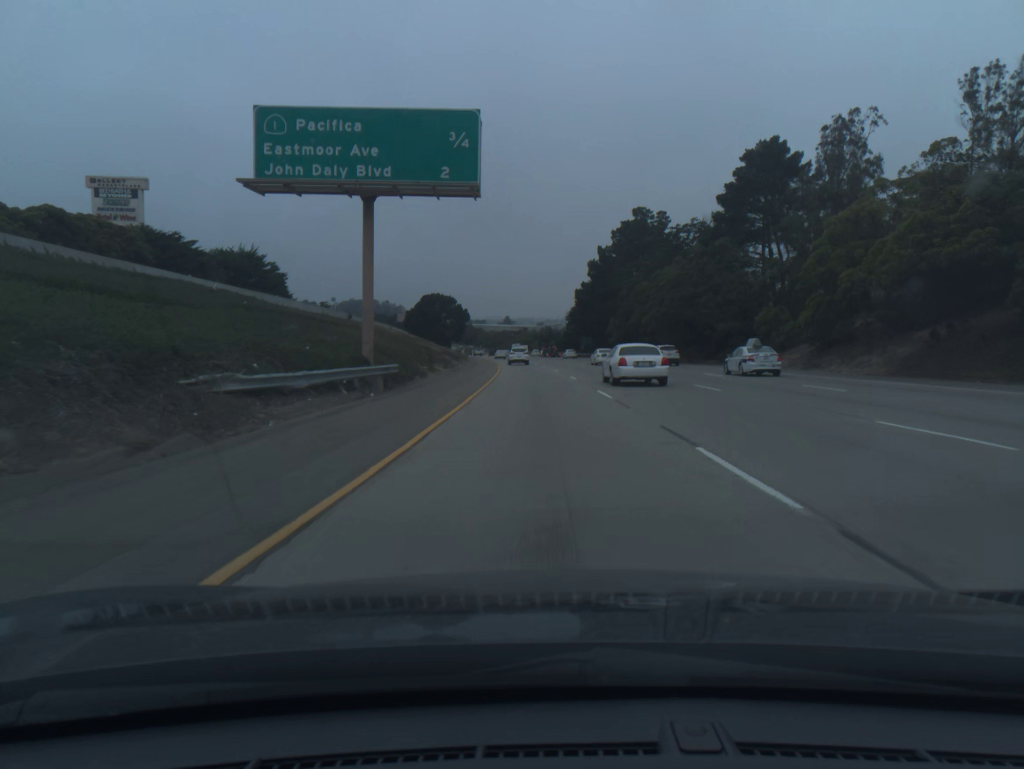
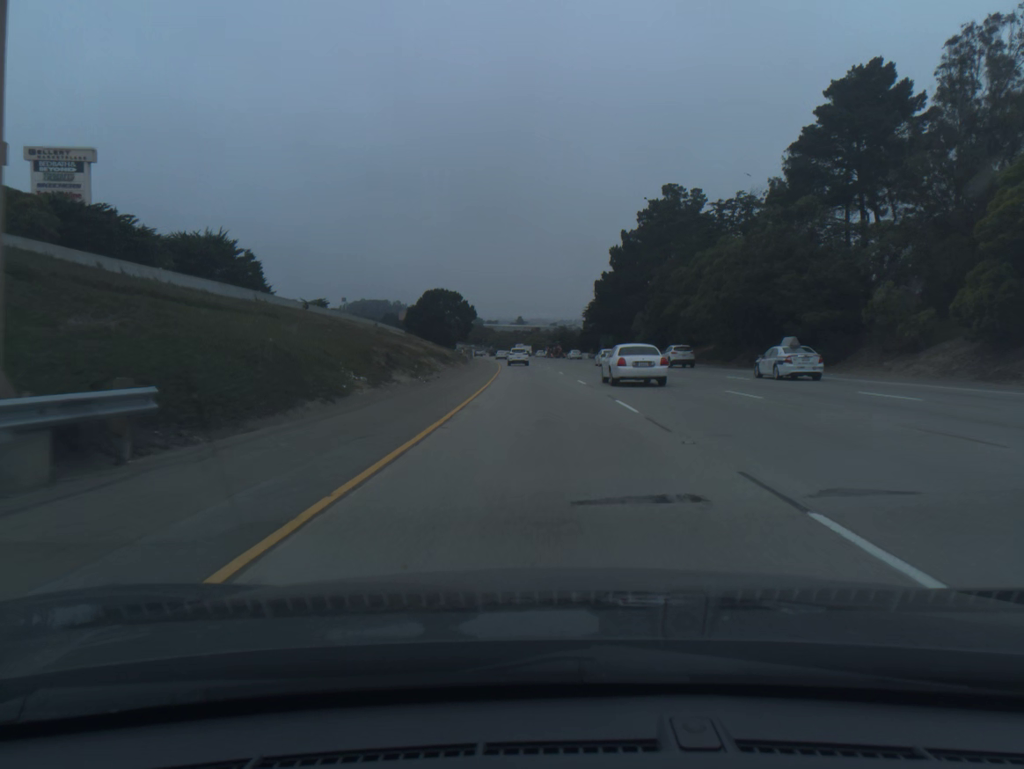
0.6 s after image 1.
(-0.1, +18.7) m; -1°
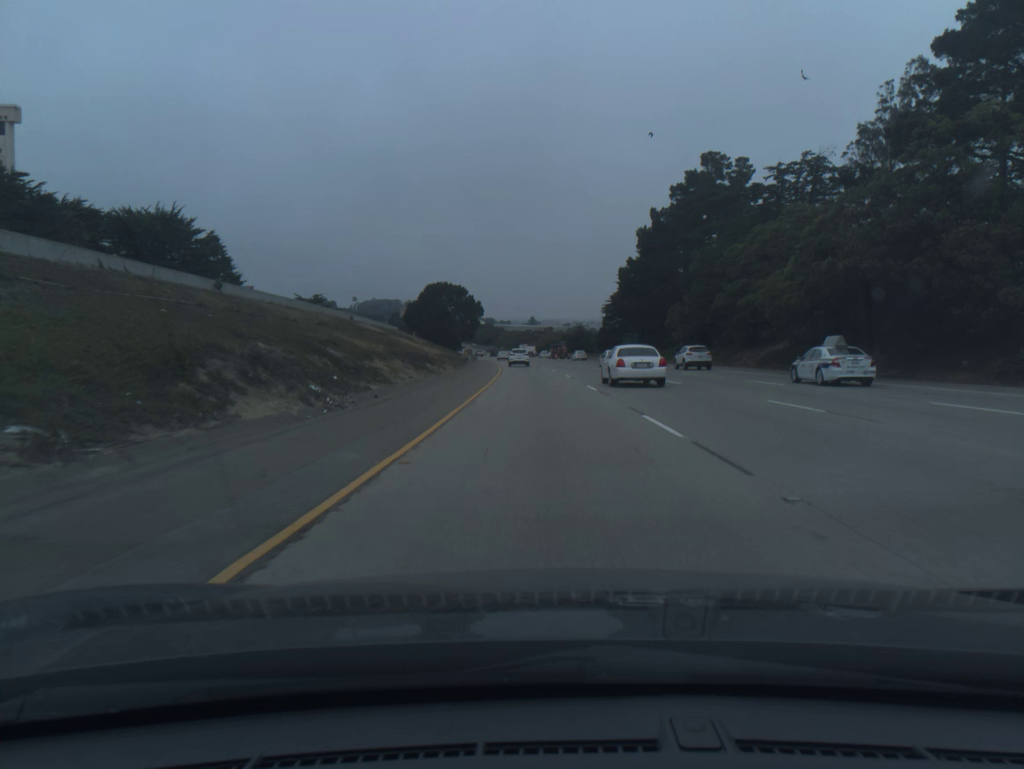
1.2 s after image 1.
(-0.2, +18.7) m; -1°
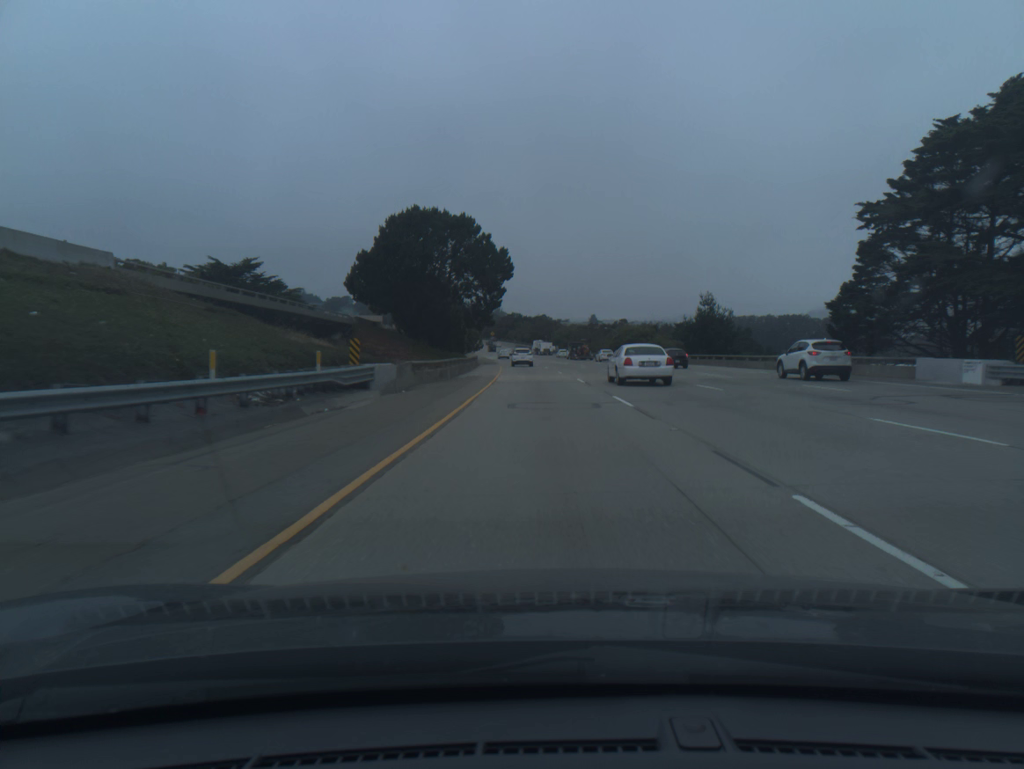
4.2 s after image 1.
(-3.6, +93.1) m; -4°
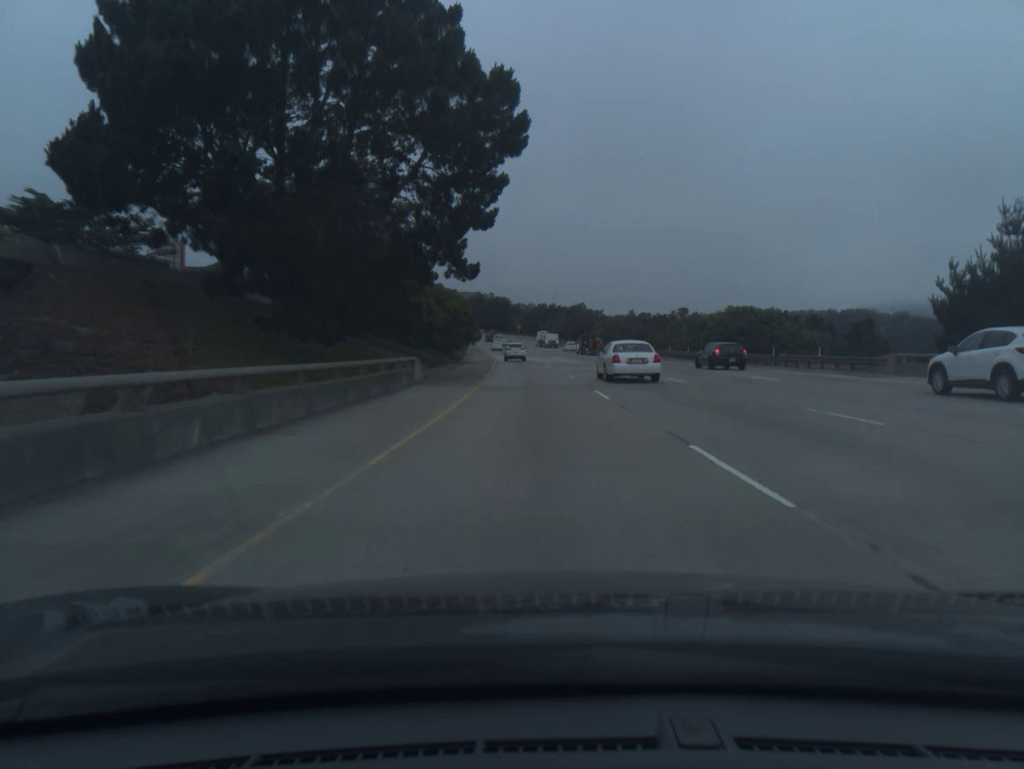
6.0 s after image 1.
(-1.1, +55.8) m; -3°
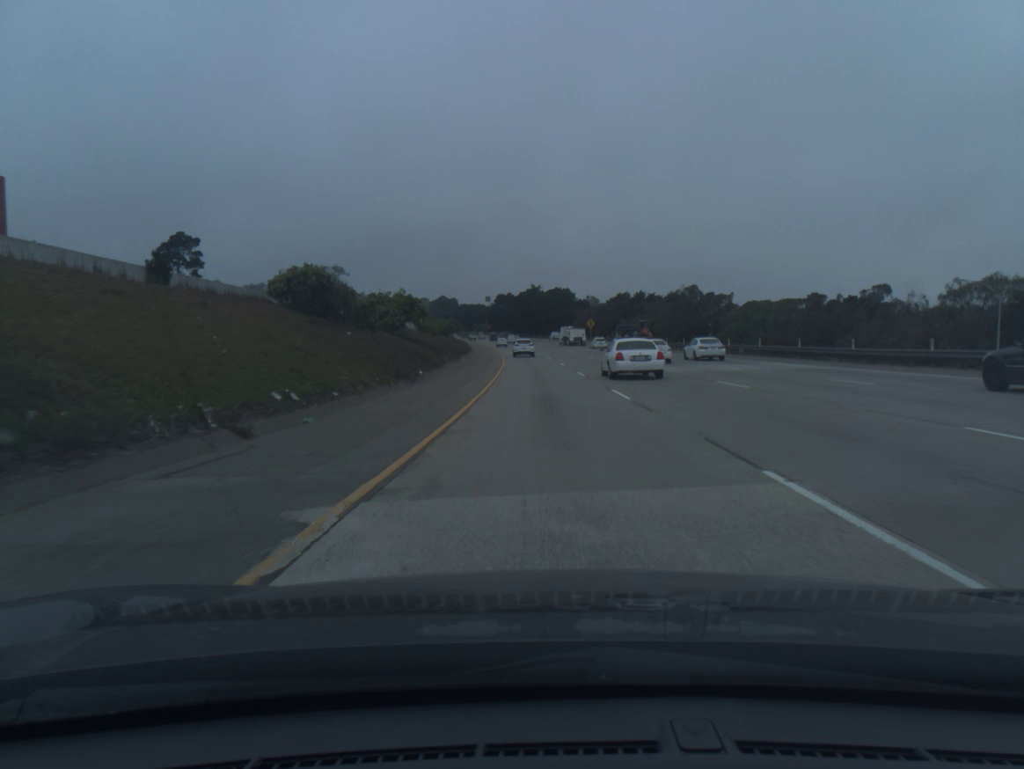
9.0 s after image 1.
(-4.0, +93.4) m; -5°
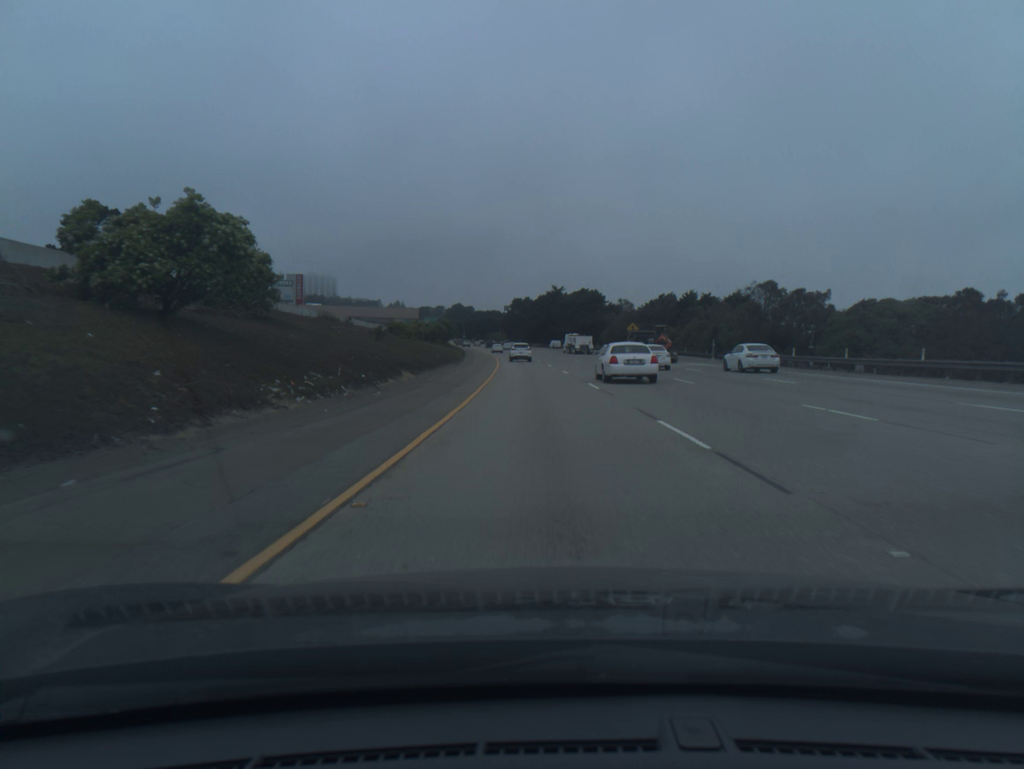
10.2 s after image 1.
(-0.5, +37.4) m; -2°
